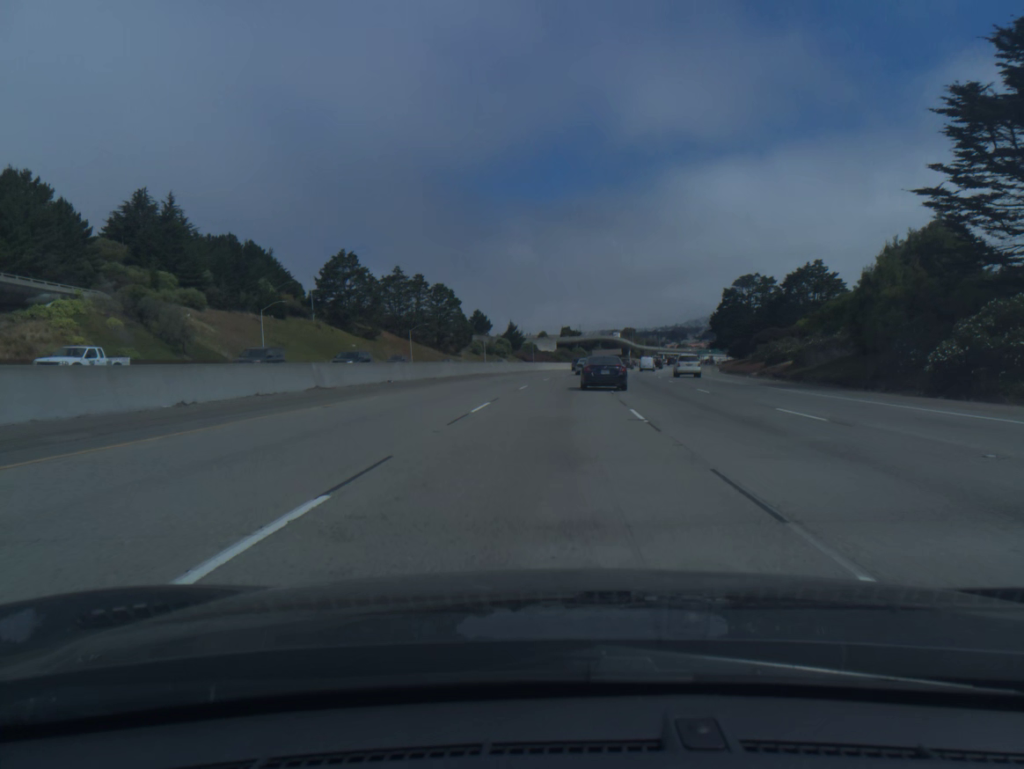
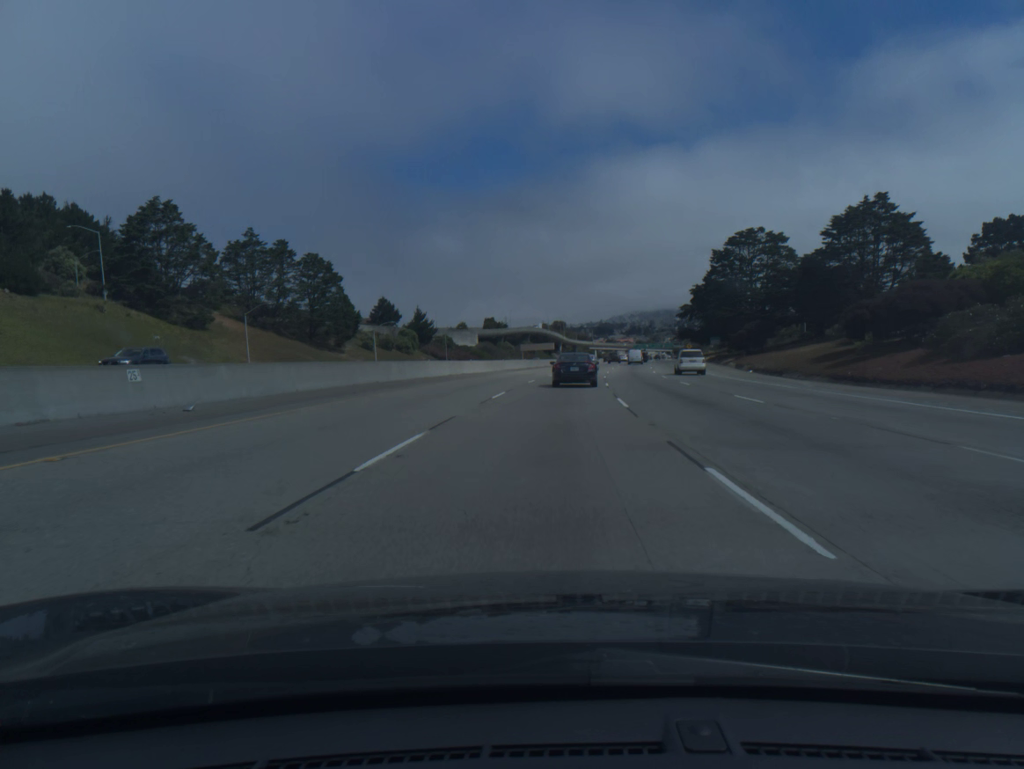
(+2.5, +53.1) m; +5°
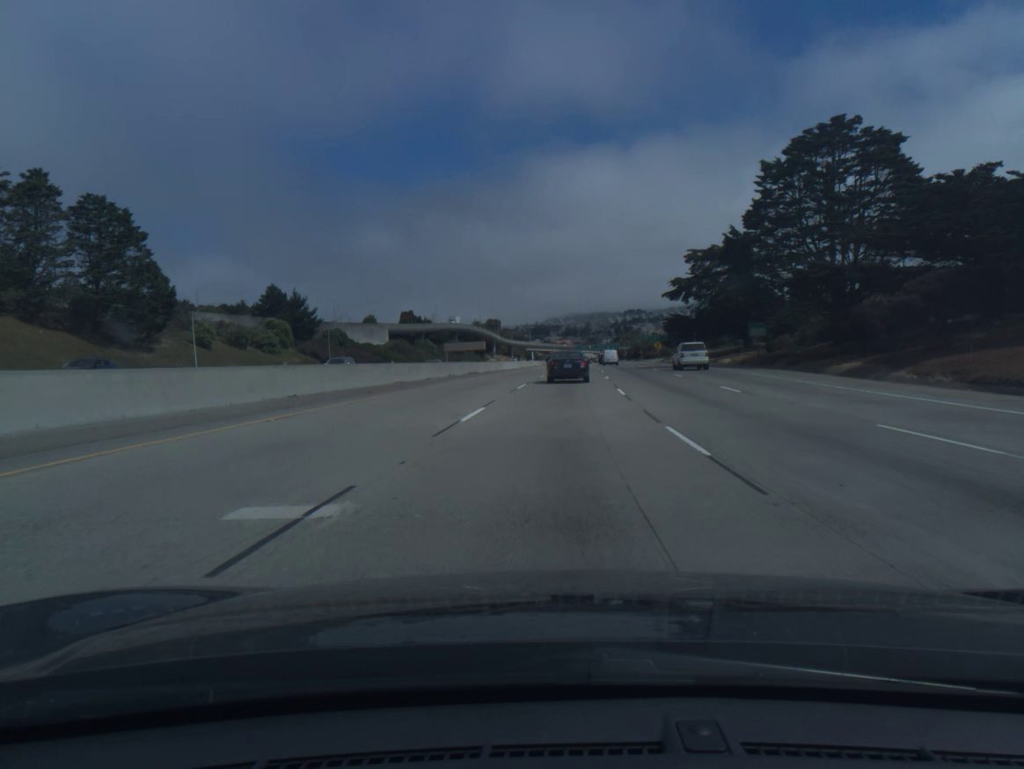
(+2.0, +52.2) m; +5°
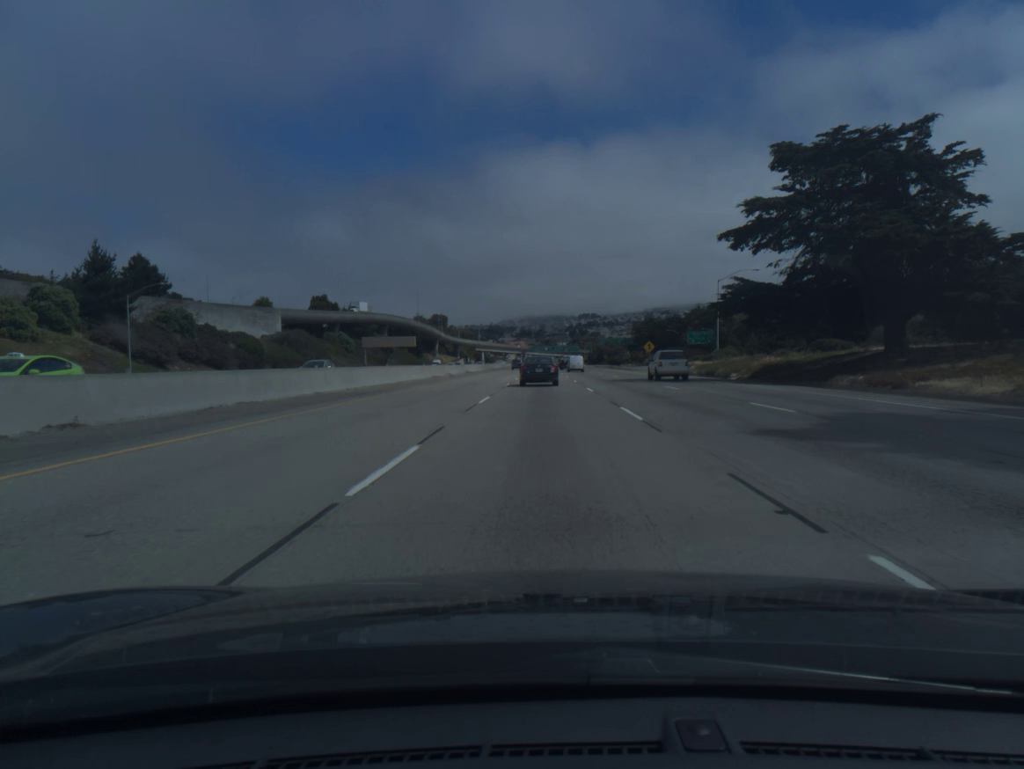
(+1.8, +51.3) m; +3°
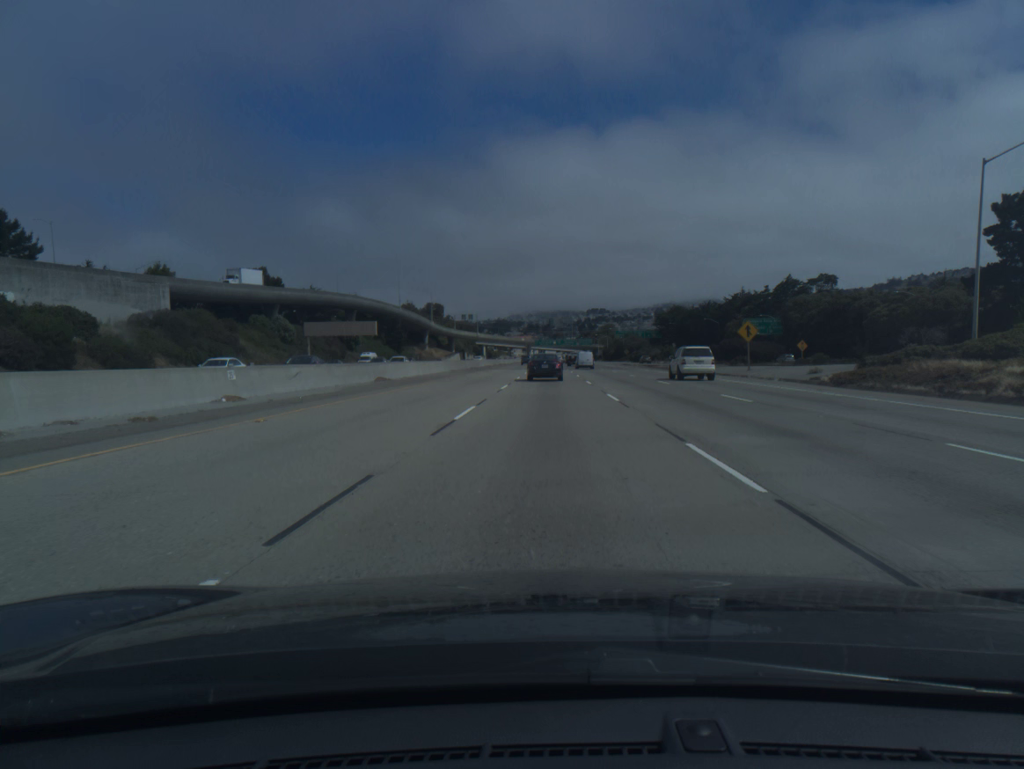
(-0.1, +50.9) m; 0°
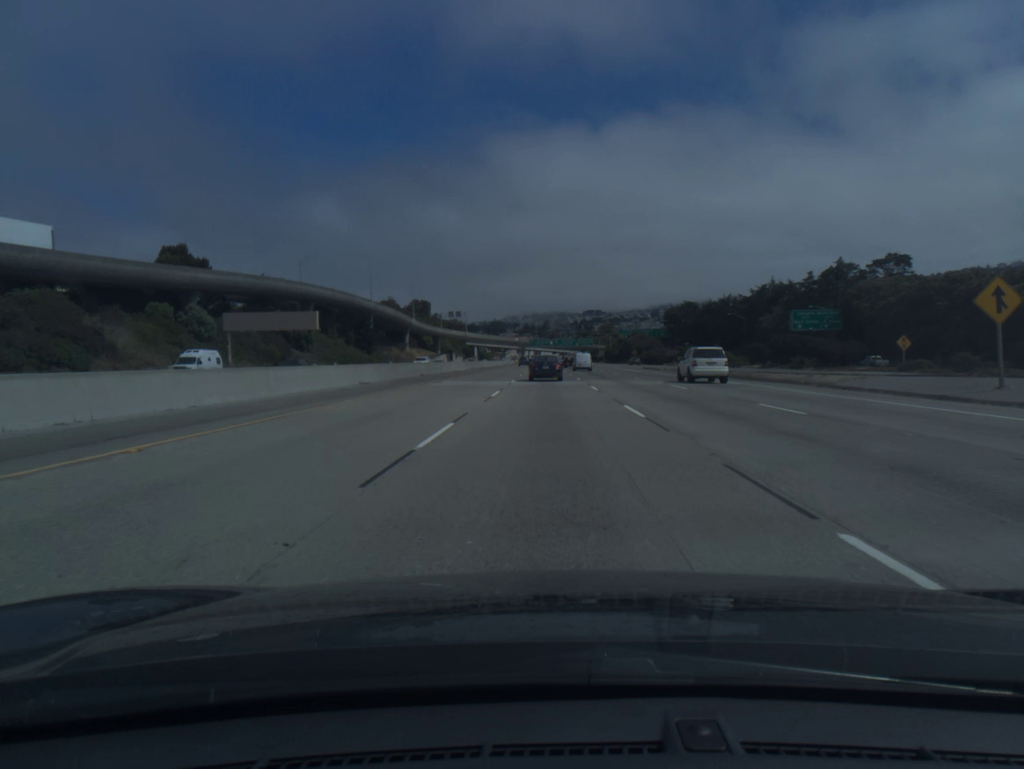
(+0.1, +33.7) m; 0°
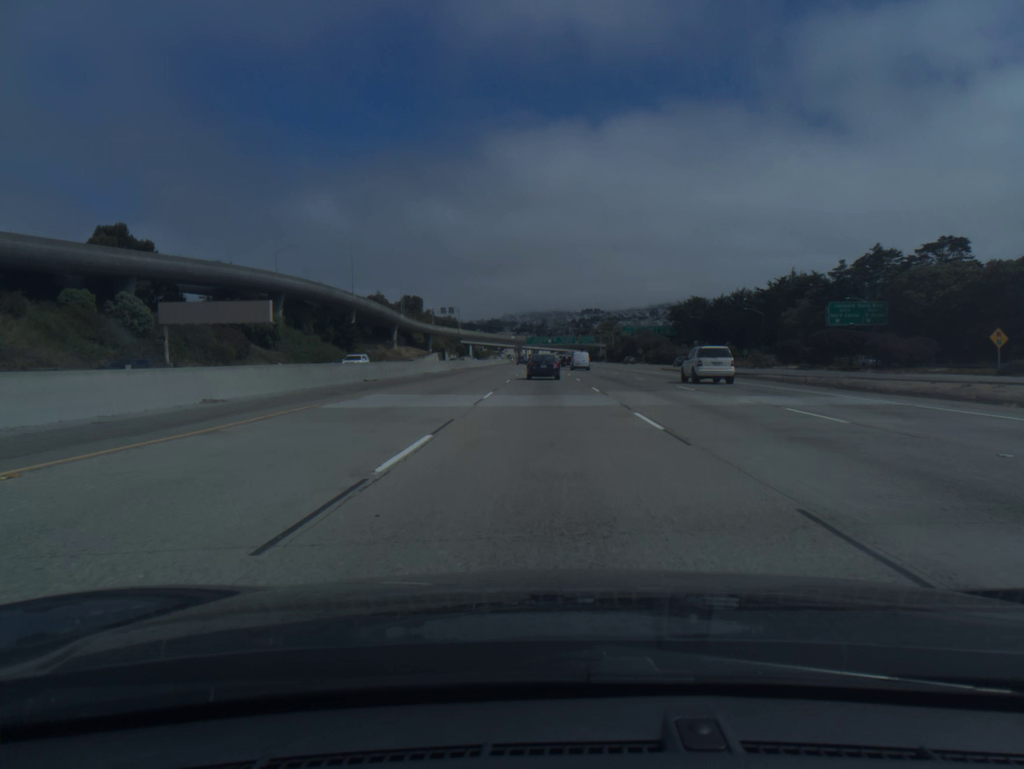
(0.0, +16.9) m; 0°
